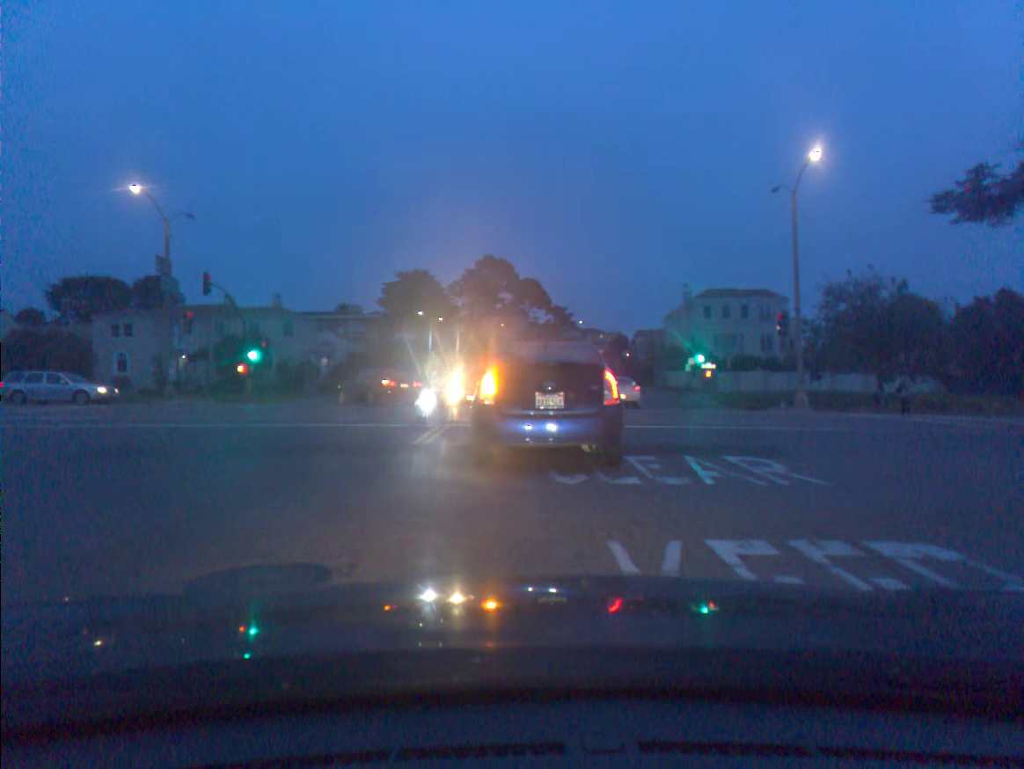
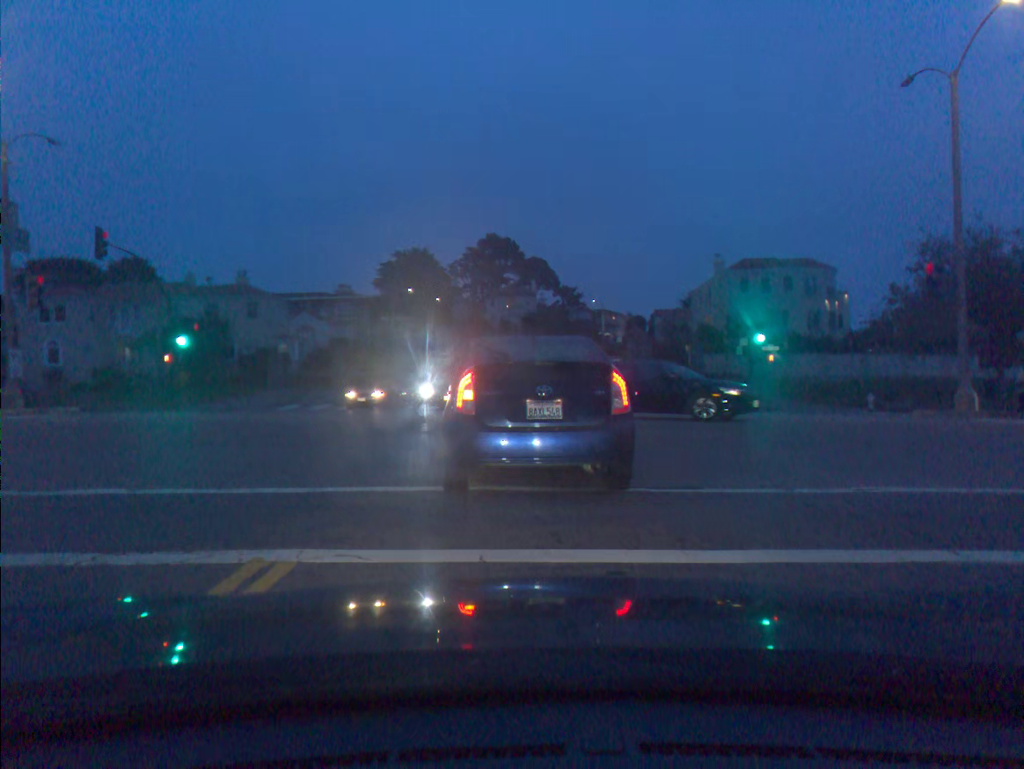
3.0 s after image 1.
(-0.1, +11.5) m; -2°
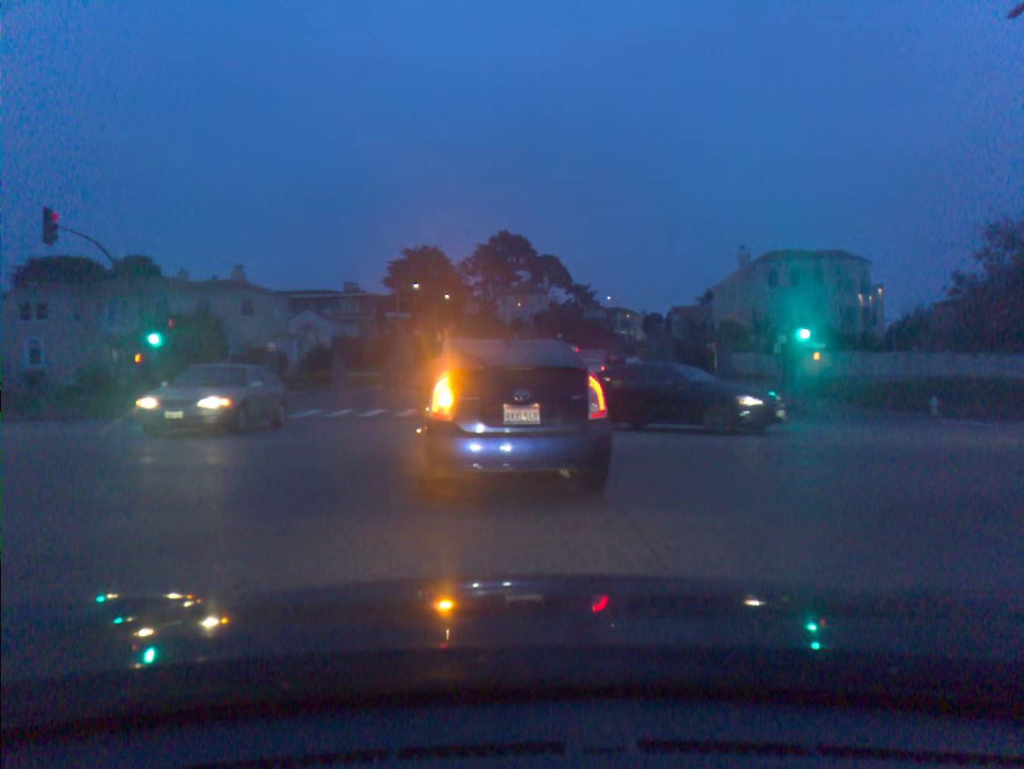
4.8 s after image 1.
(0.0, +4.6) m; +1°
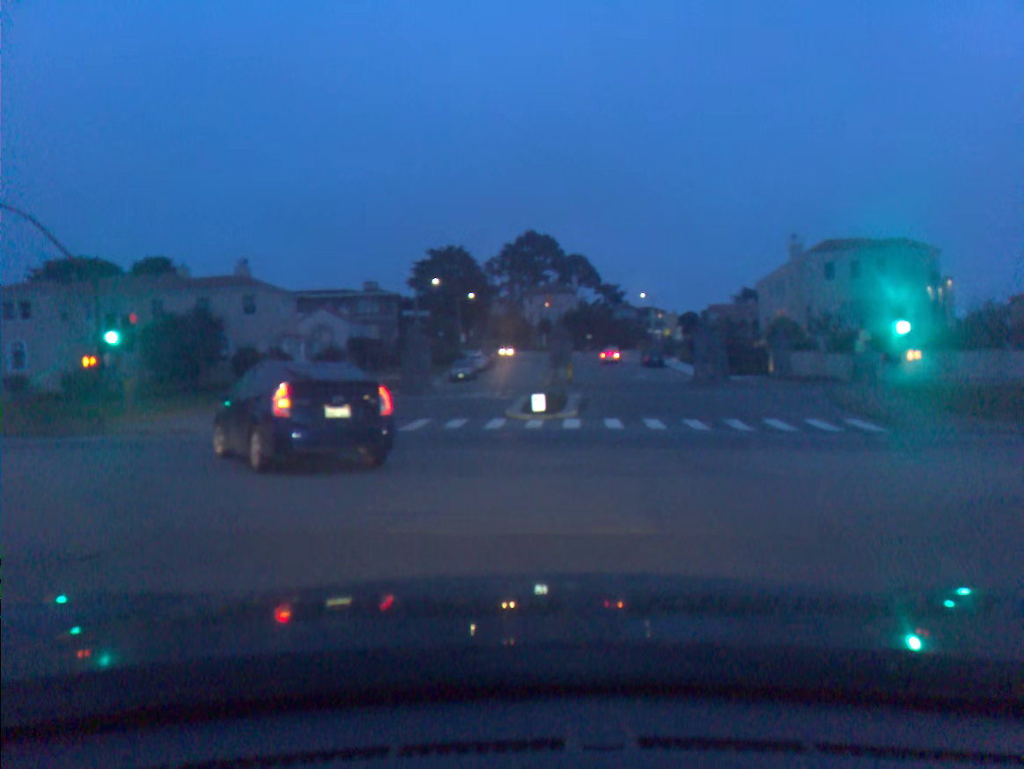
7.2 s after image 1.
(-0.2, +6.4) m; -3°
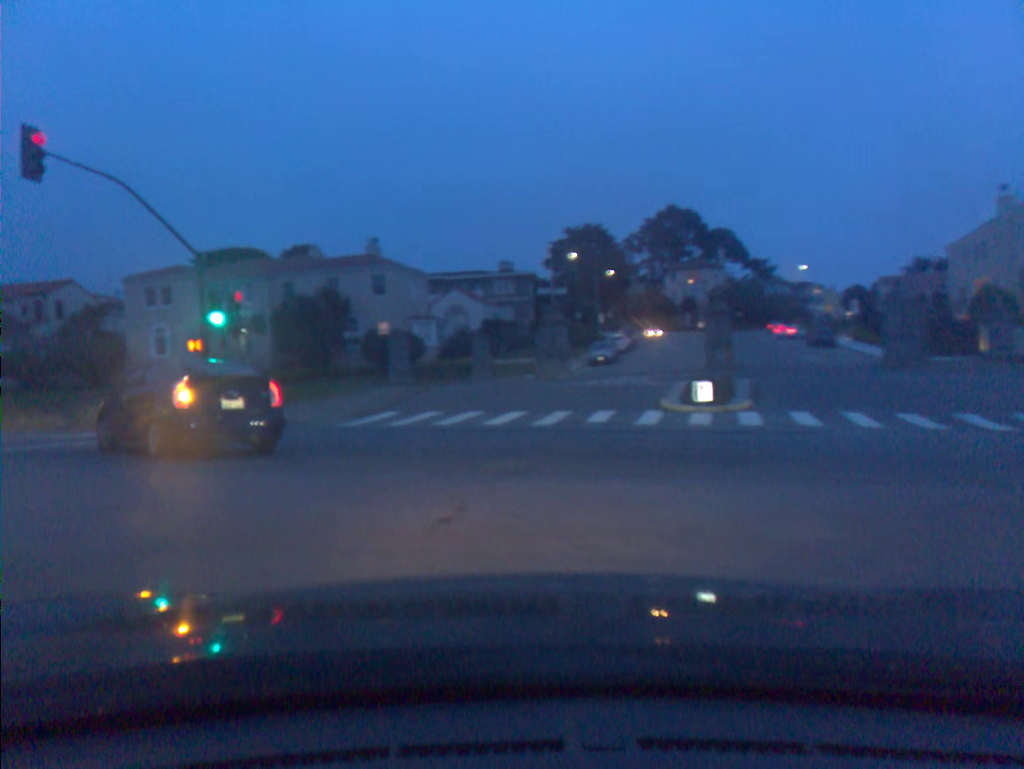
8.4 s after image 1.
(-0.6, +5.2) m; -13°
